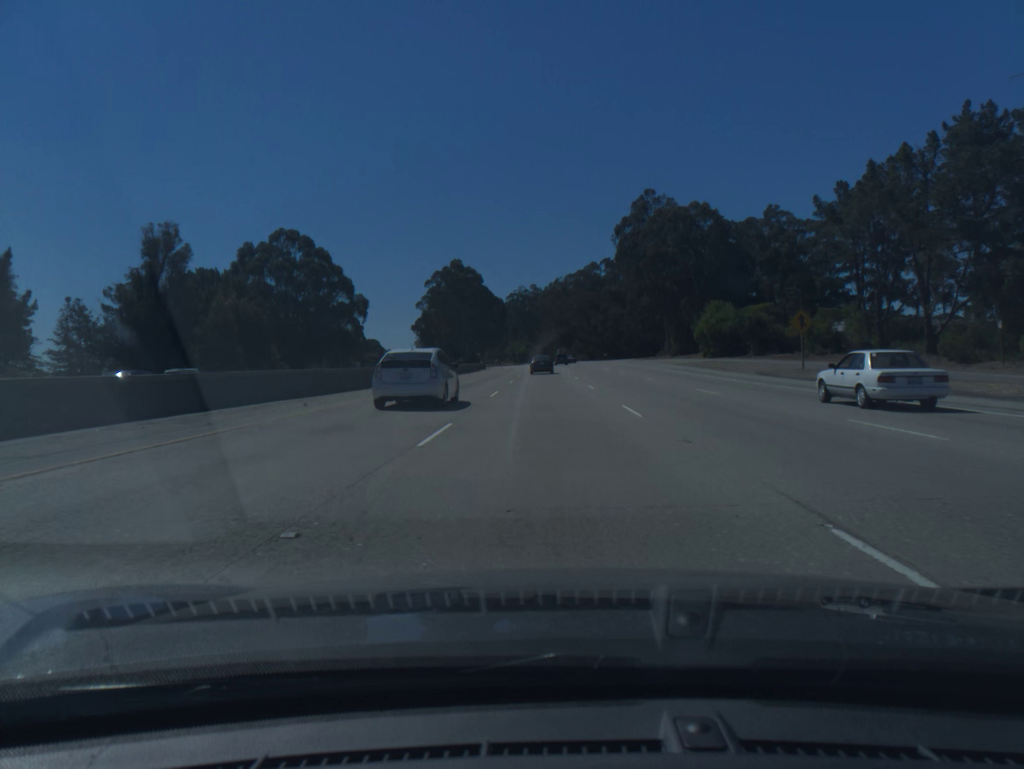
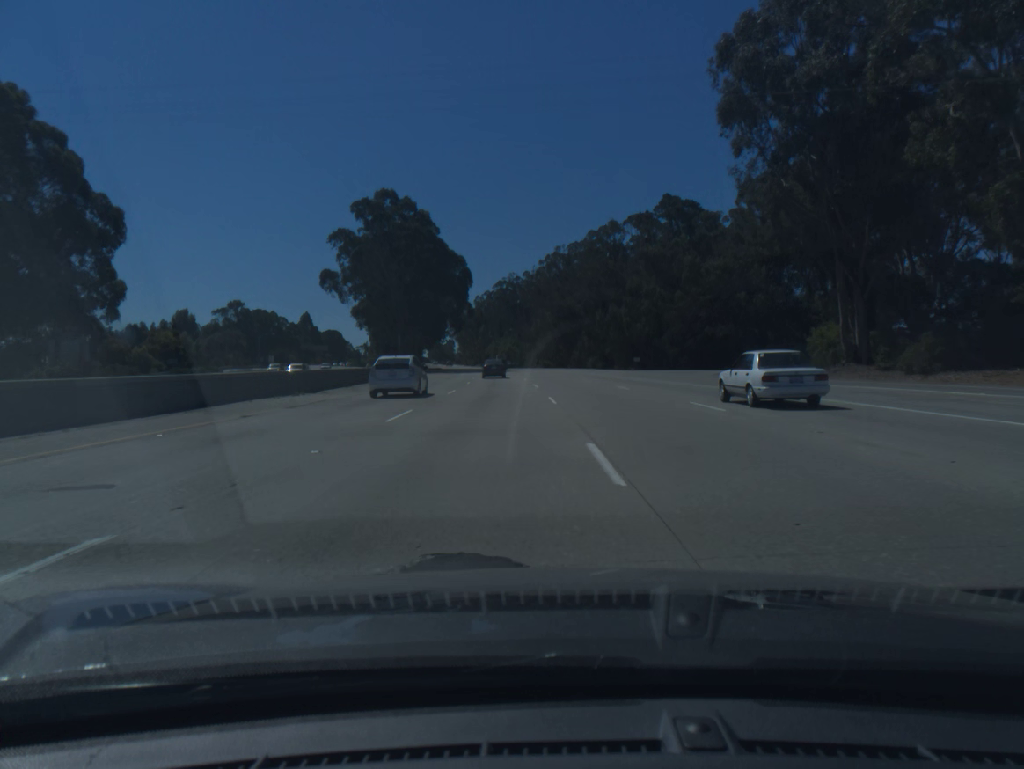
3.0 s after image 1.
(+0.7, +81.7) m; 0°
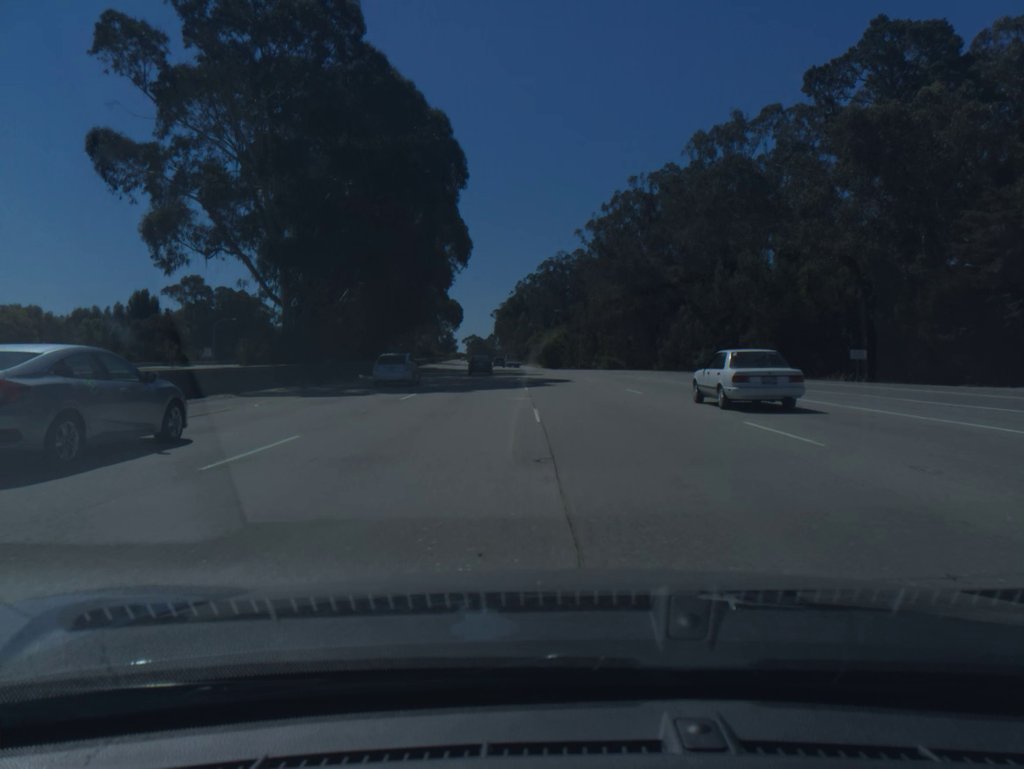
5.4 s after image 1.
(-2.4, +65.9) m; -3°
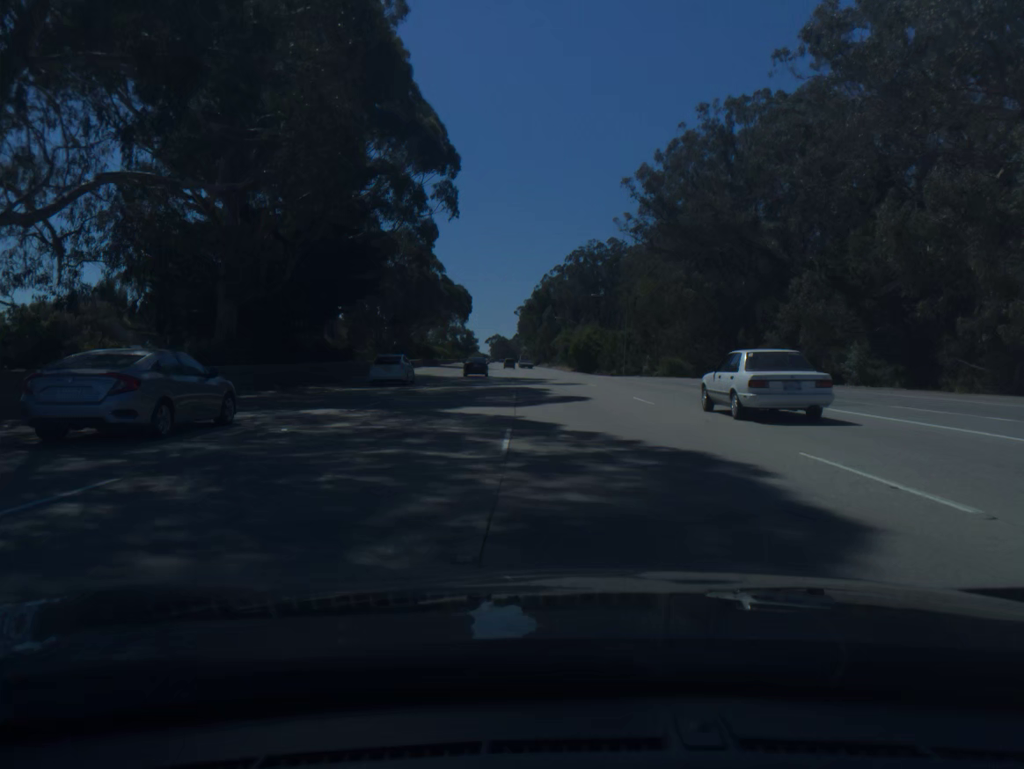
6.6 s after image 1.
(-0.6, +33.6) m; -2°
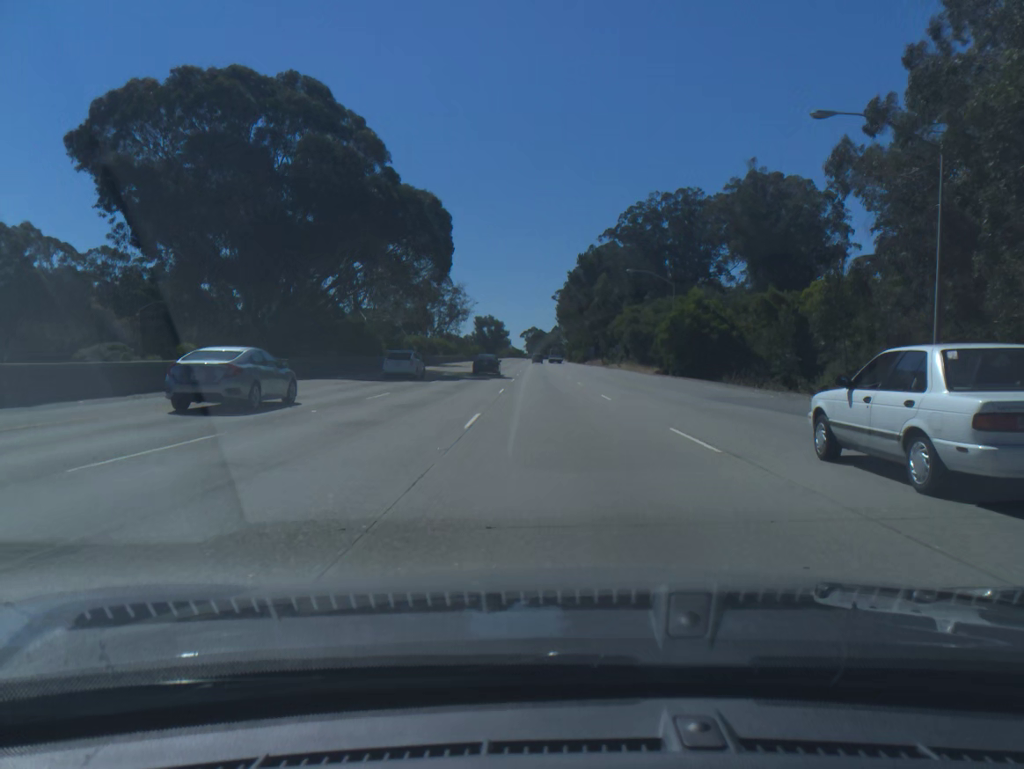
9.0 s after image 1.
(-2.1, +68.8) m; -3°
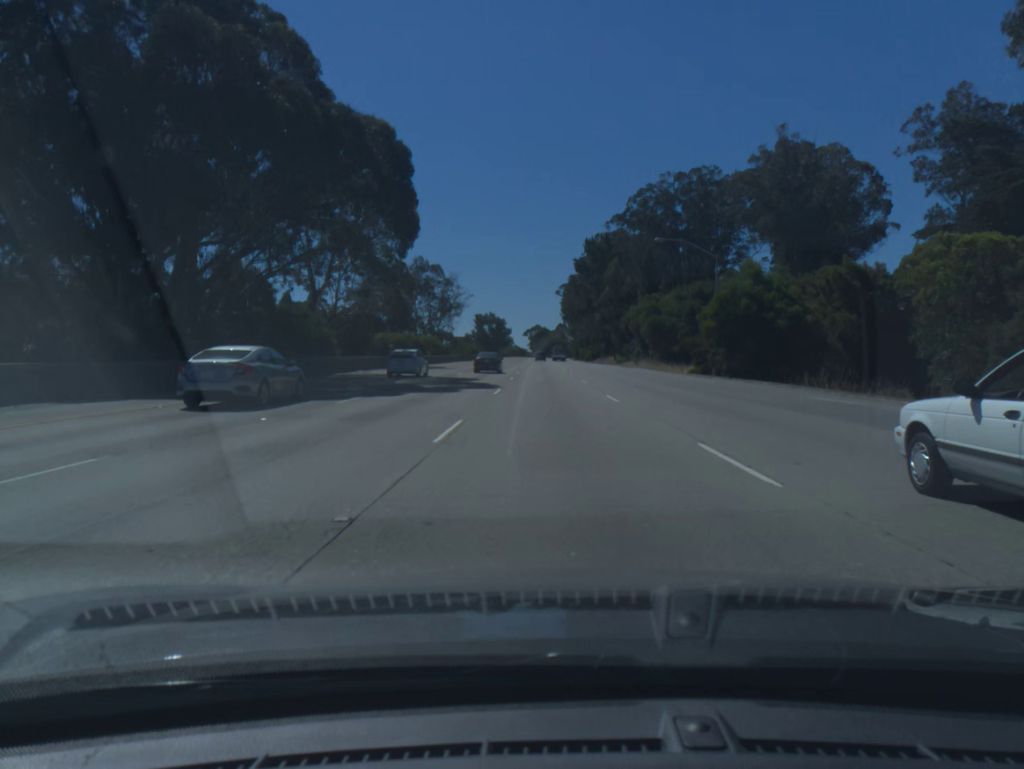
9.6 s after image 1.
(0.0, +17.6) m; 0°
